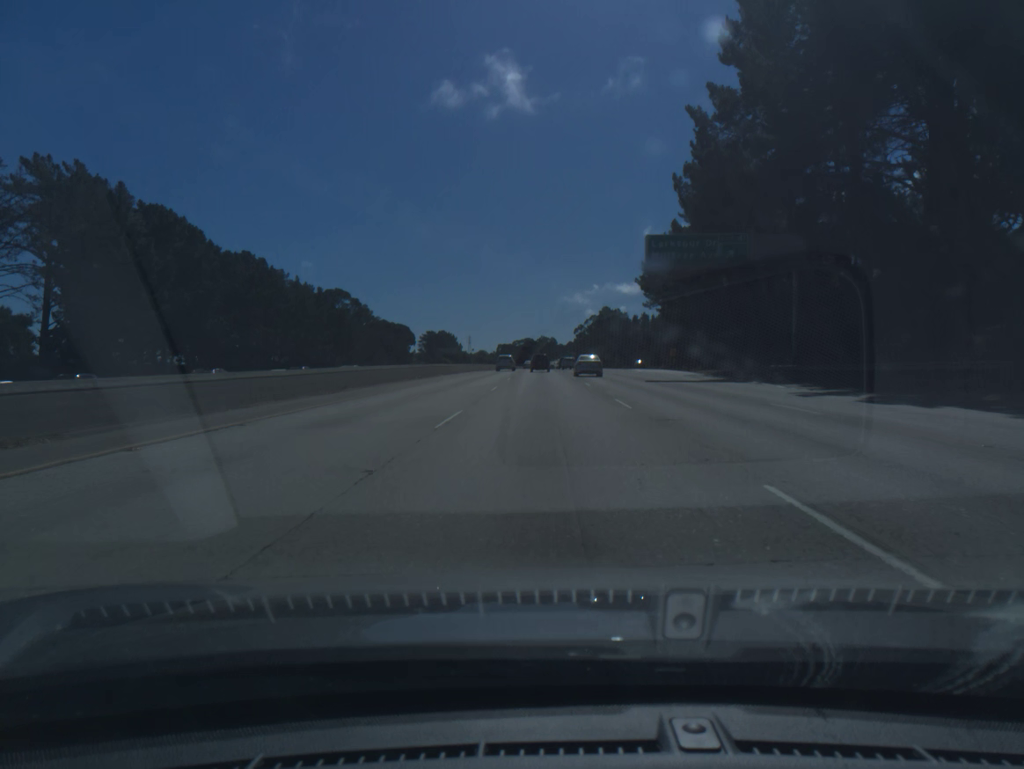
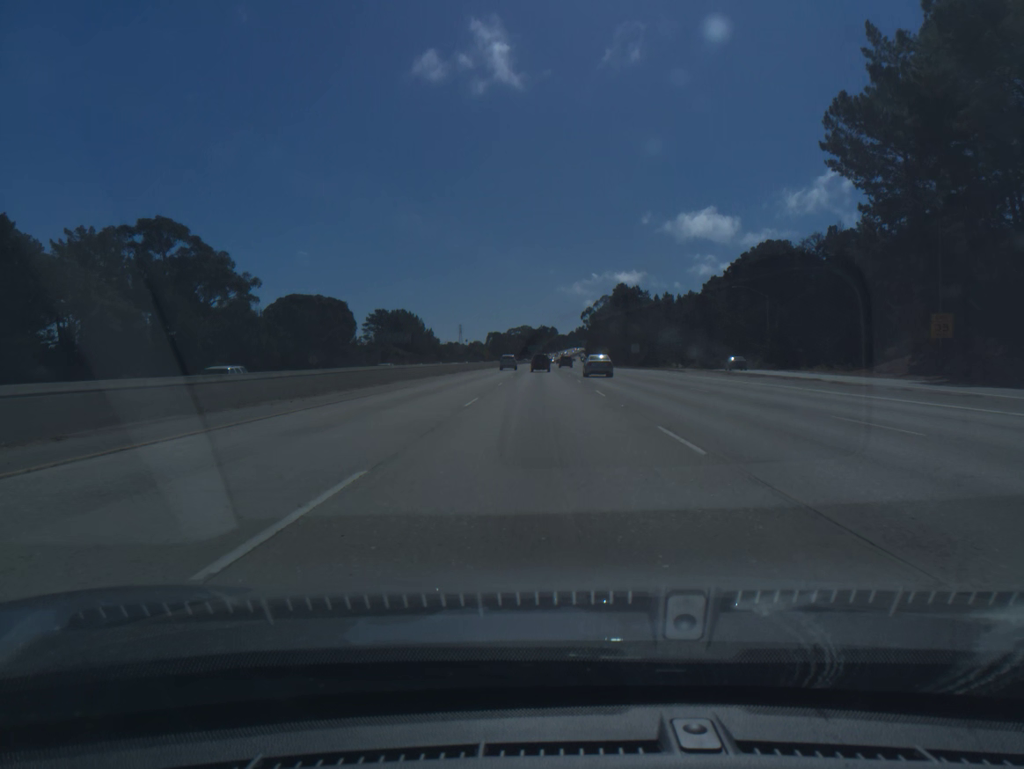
(-0.1, +96.0) m; 0°
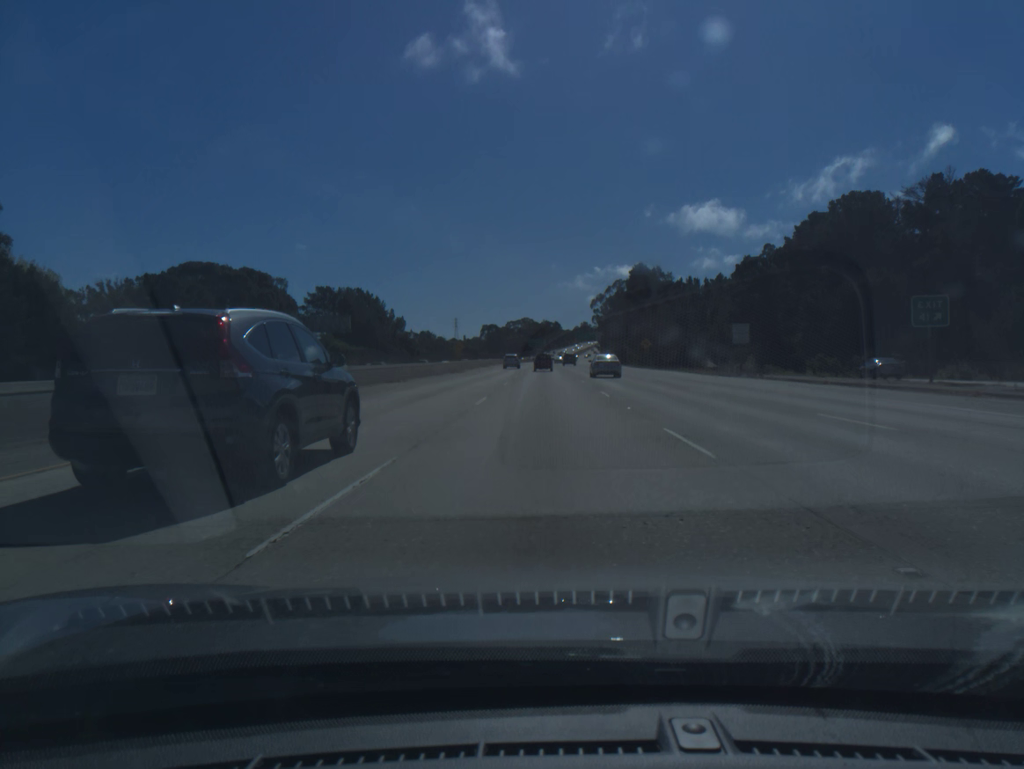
(-0.2, +58.0) m; 0°
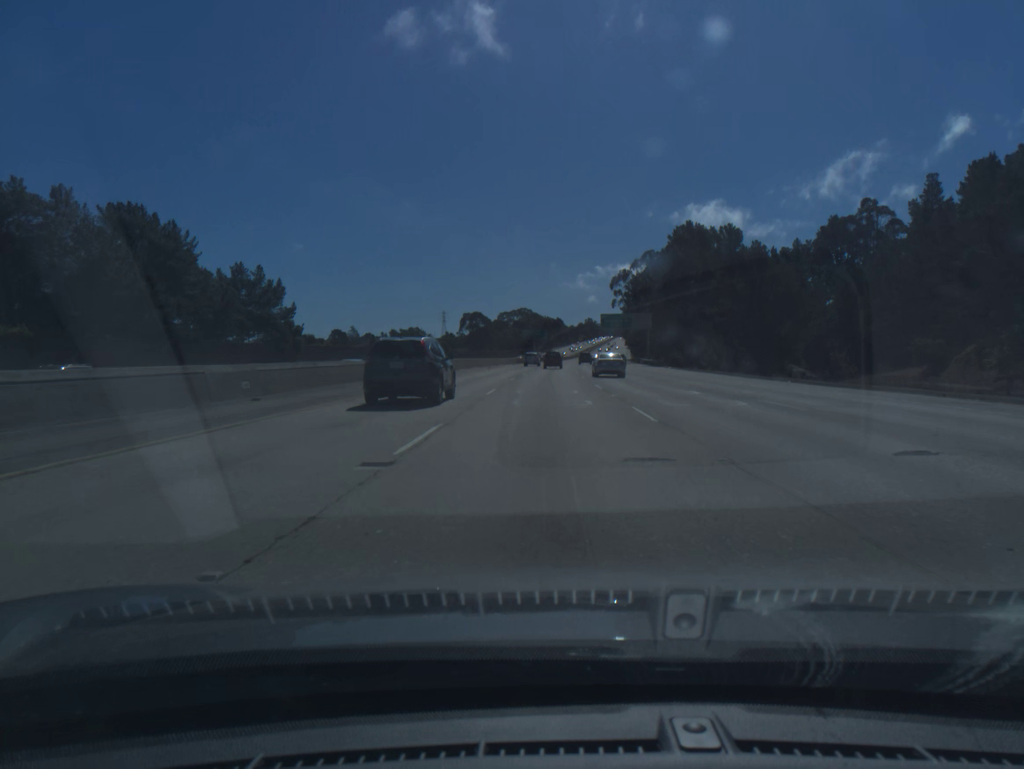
(0.0, +97.6) m; 0°
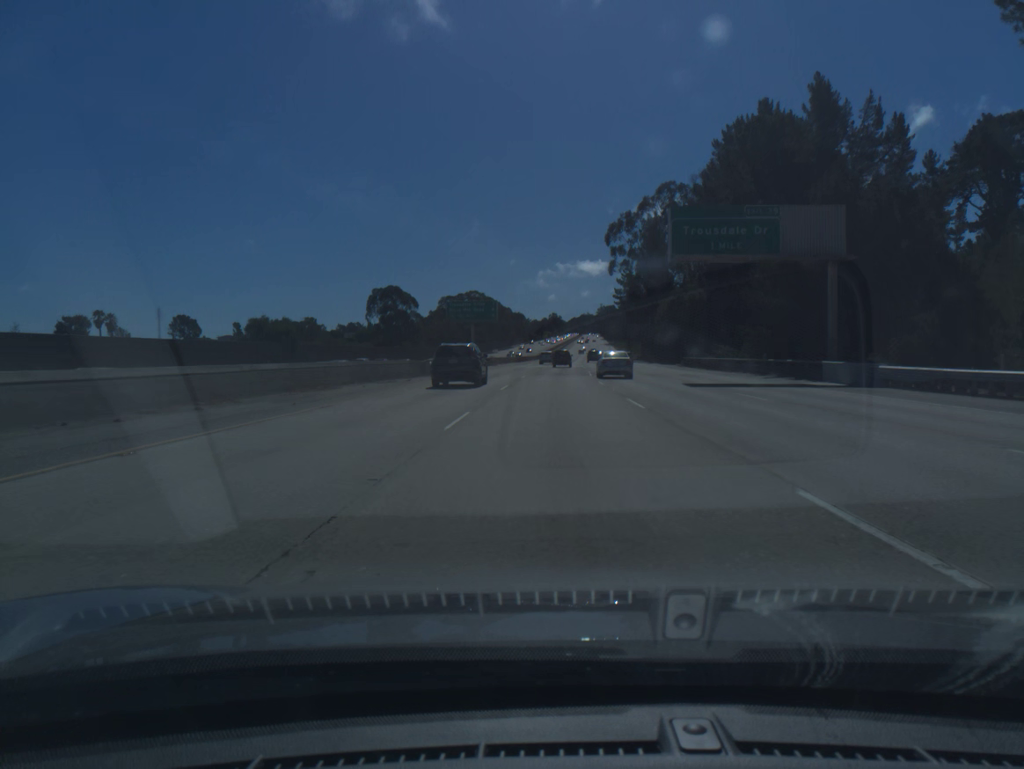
(+1.8, +98.6) m; +3°
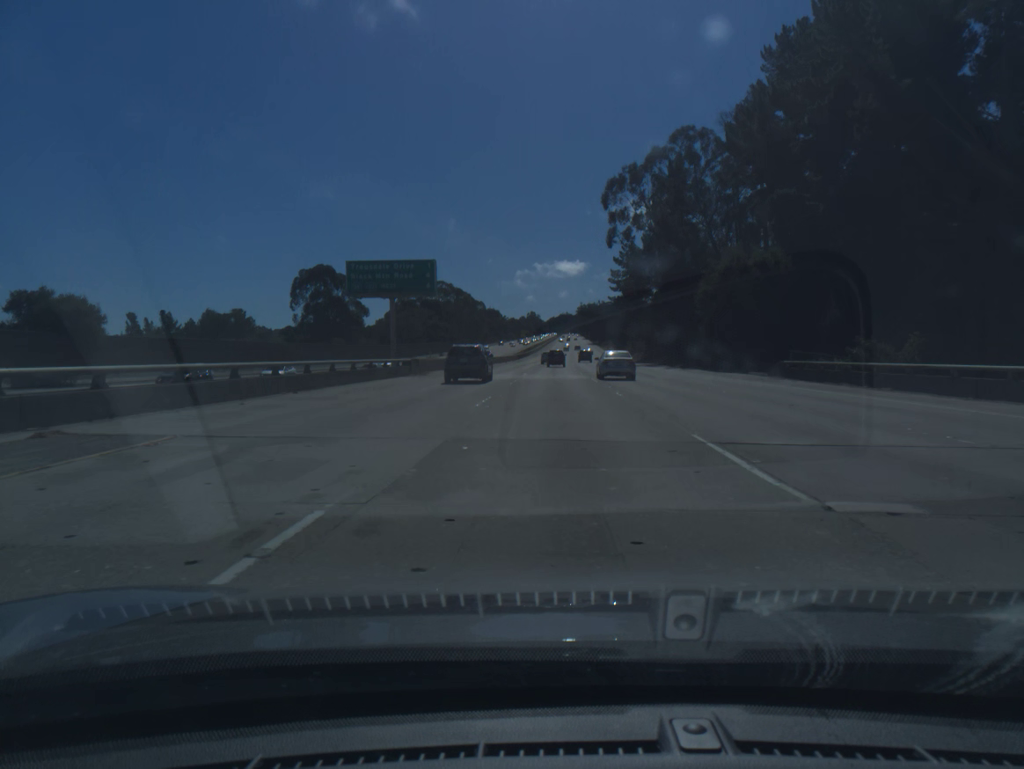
(+0.5, +39.5) m; +2°
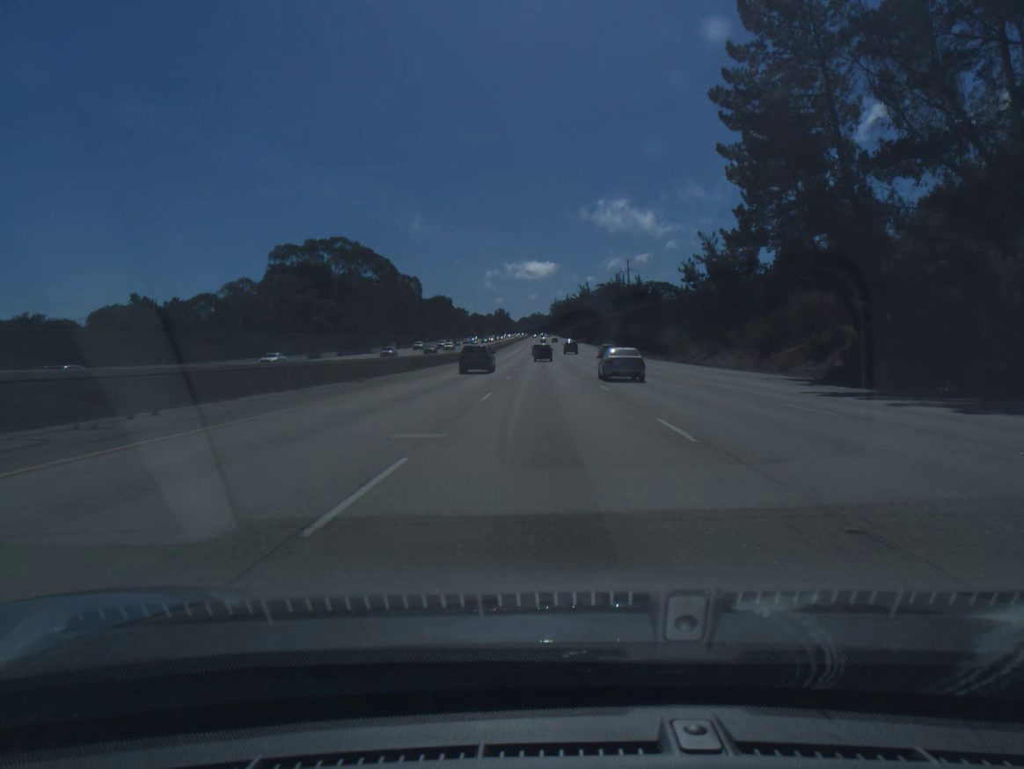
(+1.9, +98.7) m; +2°
